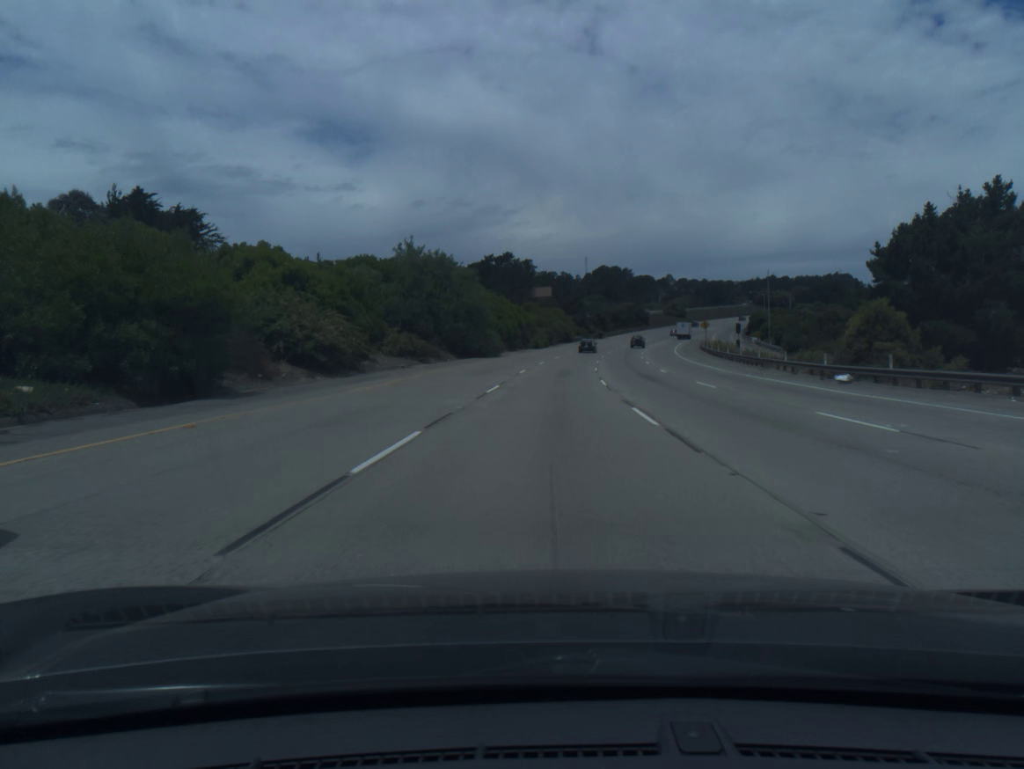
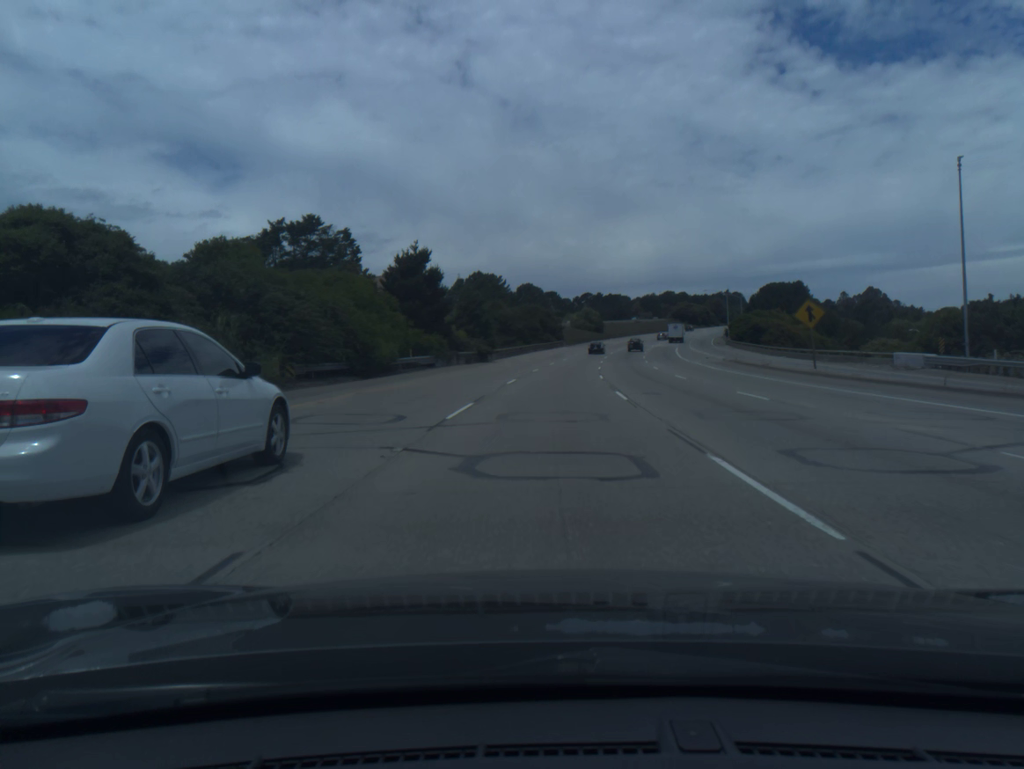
(+6.5, +95.1) m; +9°
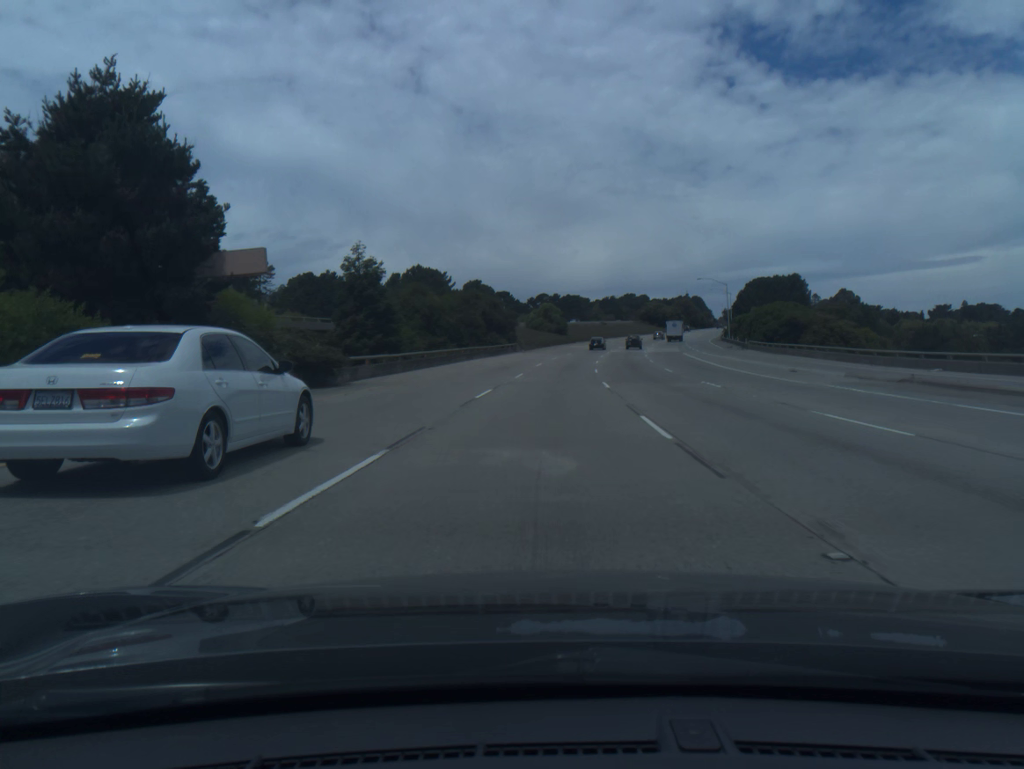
(+1.2, +37.8) m; +3°
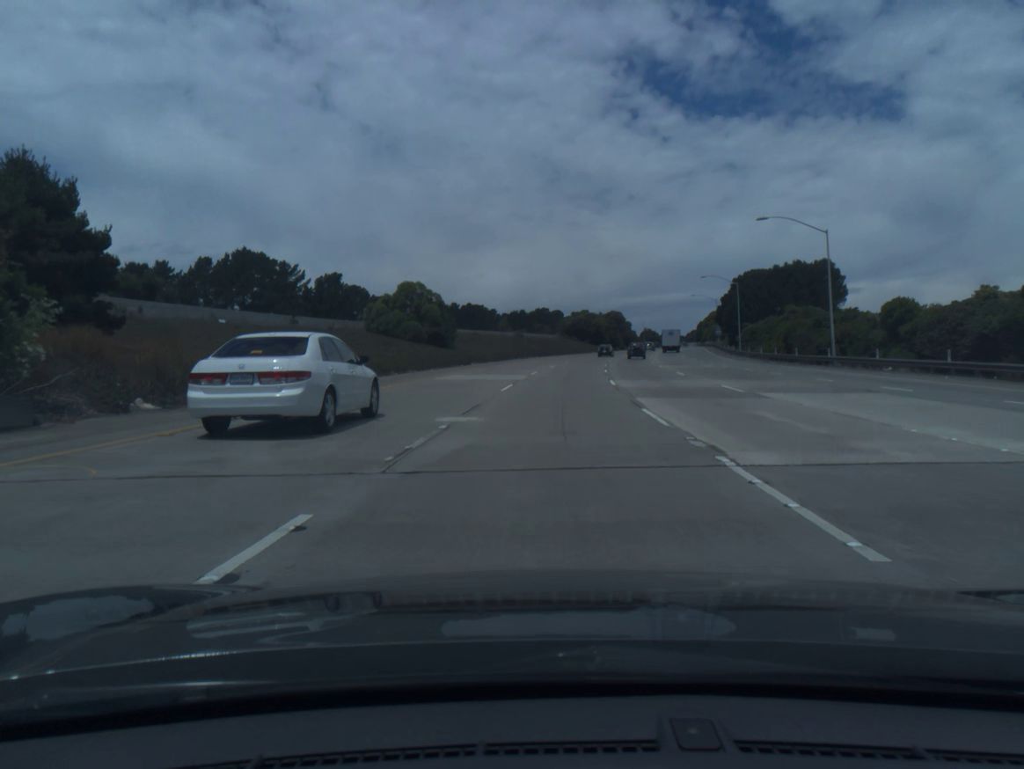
(+4.0, +75.0) m; +7°
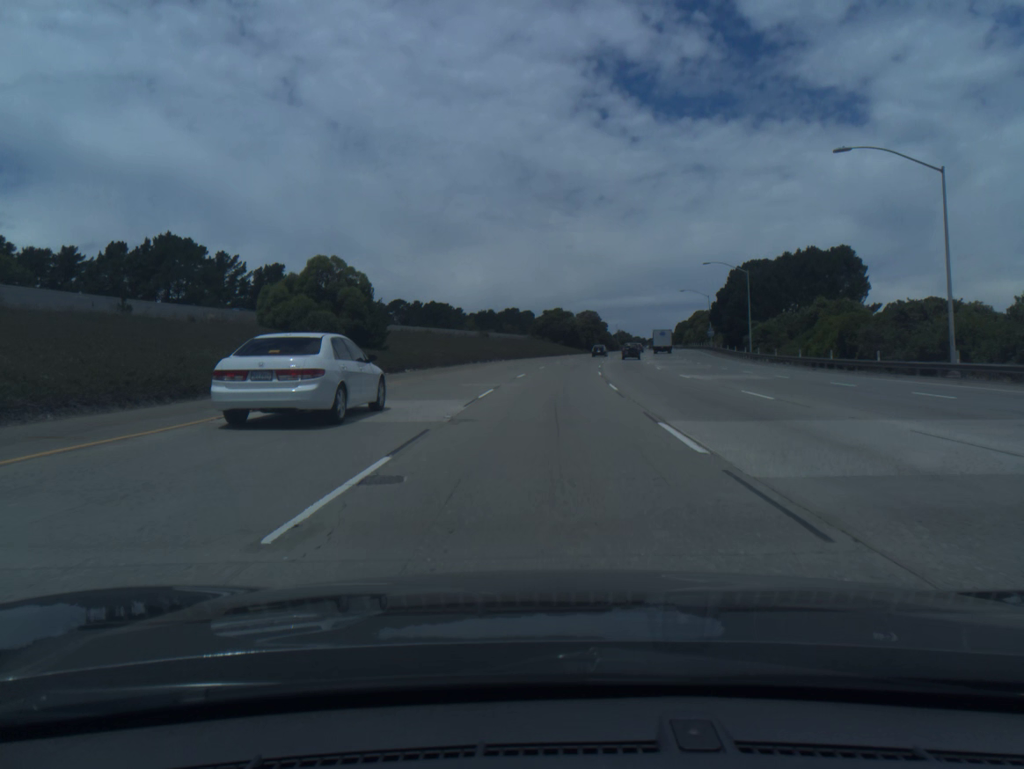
(+0.3, +18.7) m; +2°
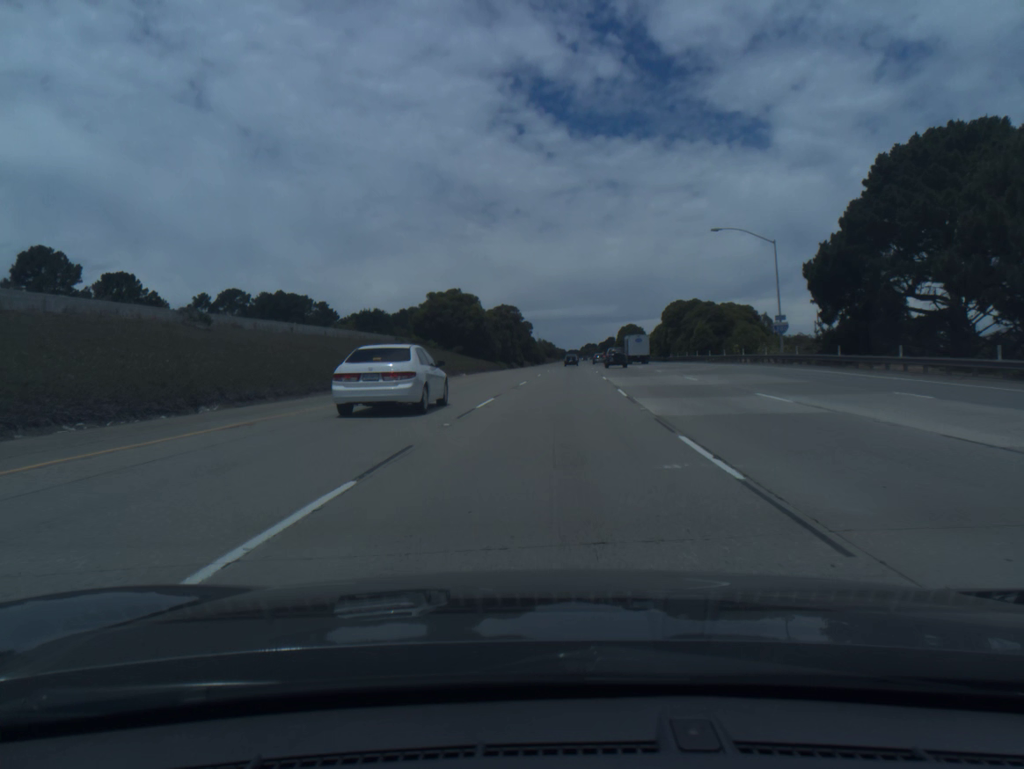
(+4.4, +74.4) m; +6°
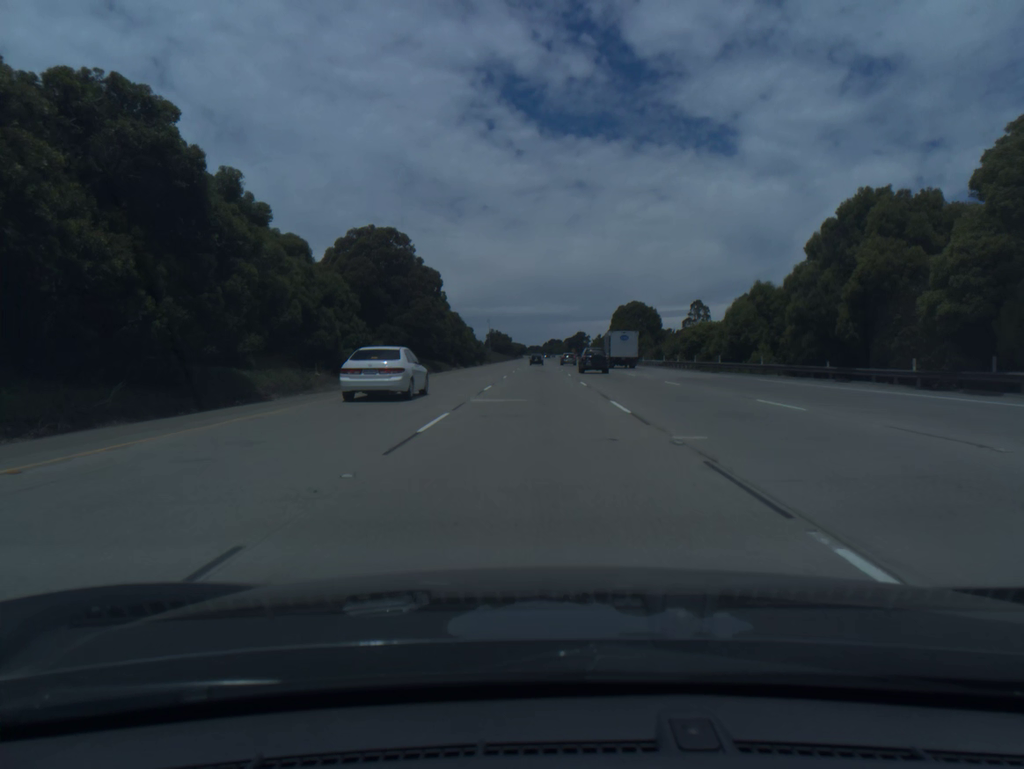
(+3.9, +93.5) m; +3°
